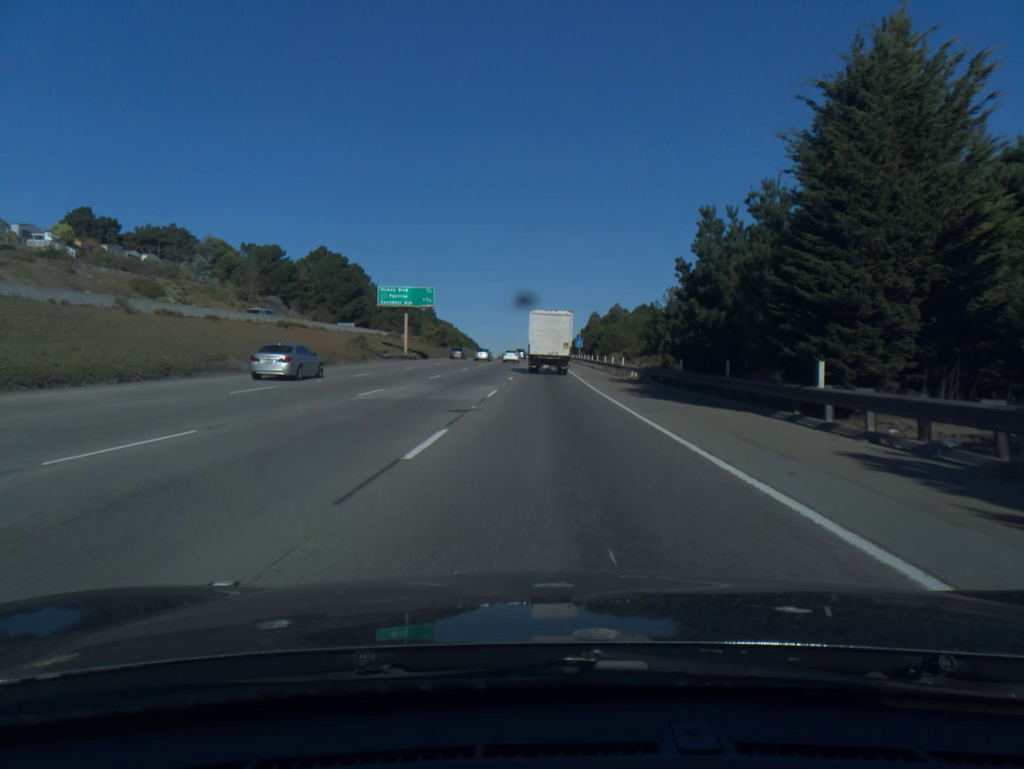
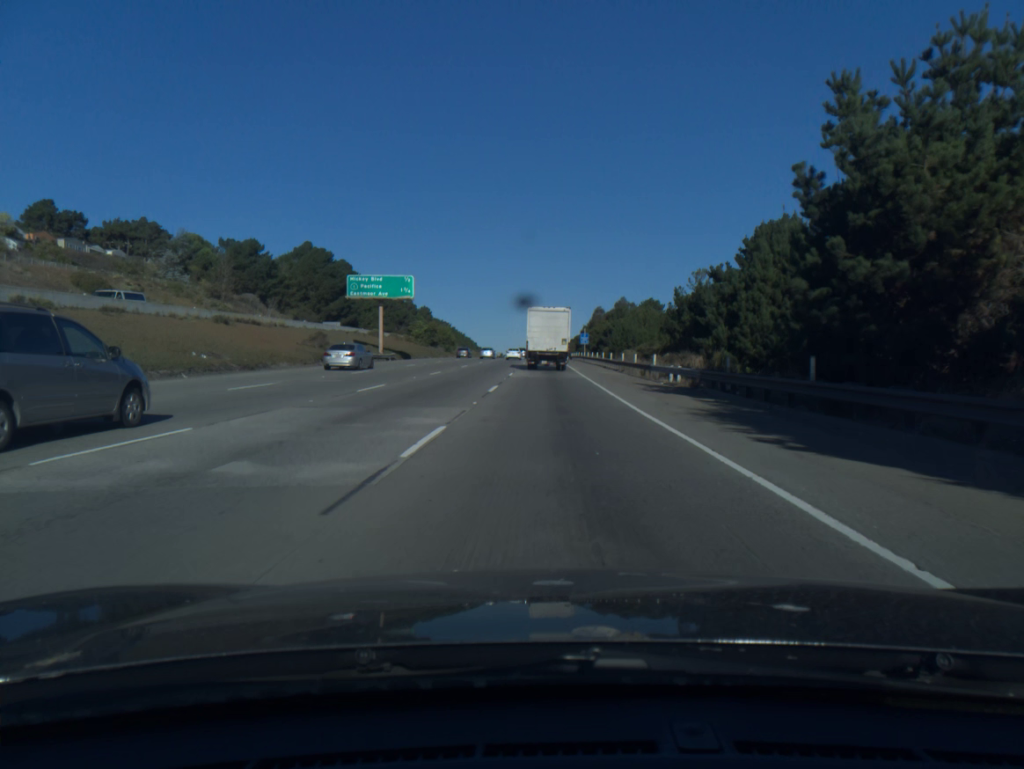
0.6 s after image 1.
(0.0, +14.8) m; 0°
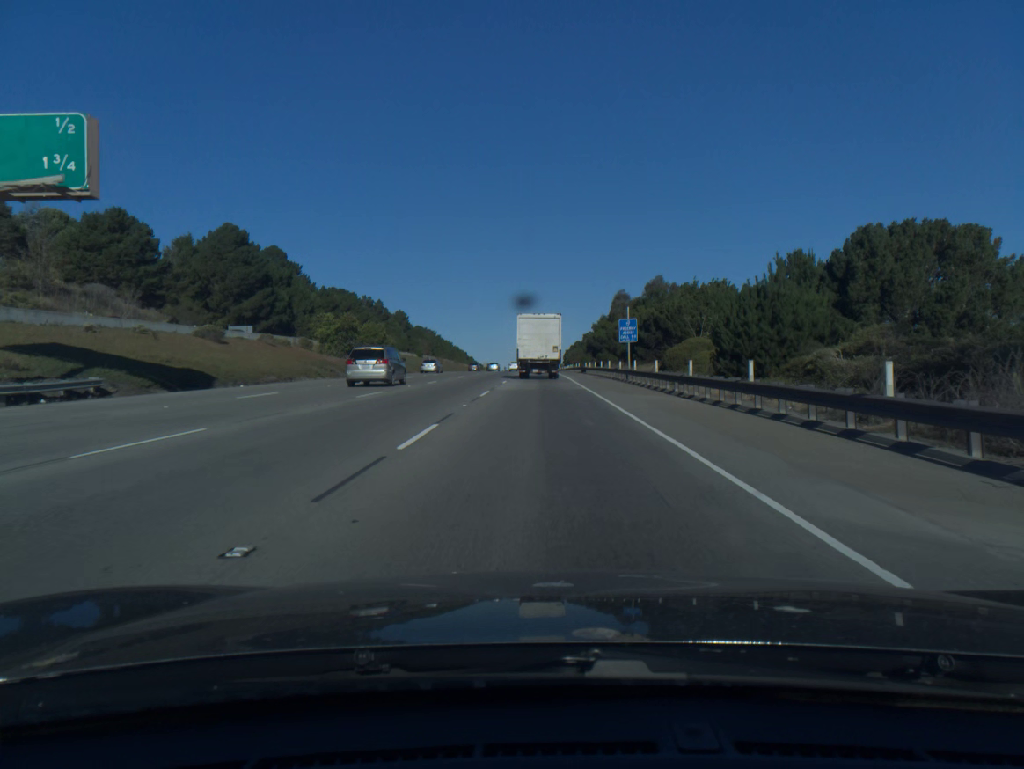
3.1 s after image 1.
(+0.3, +57.1) m; 0°
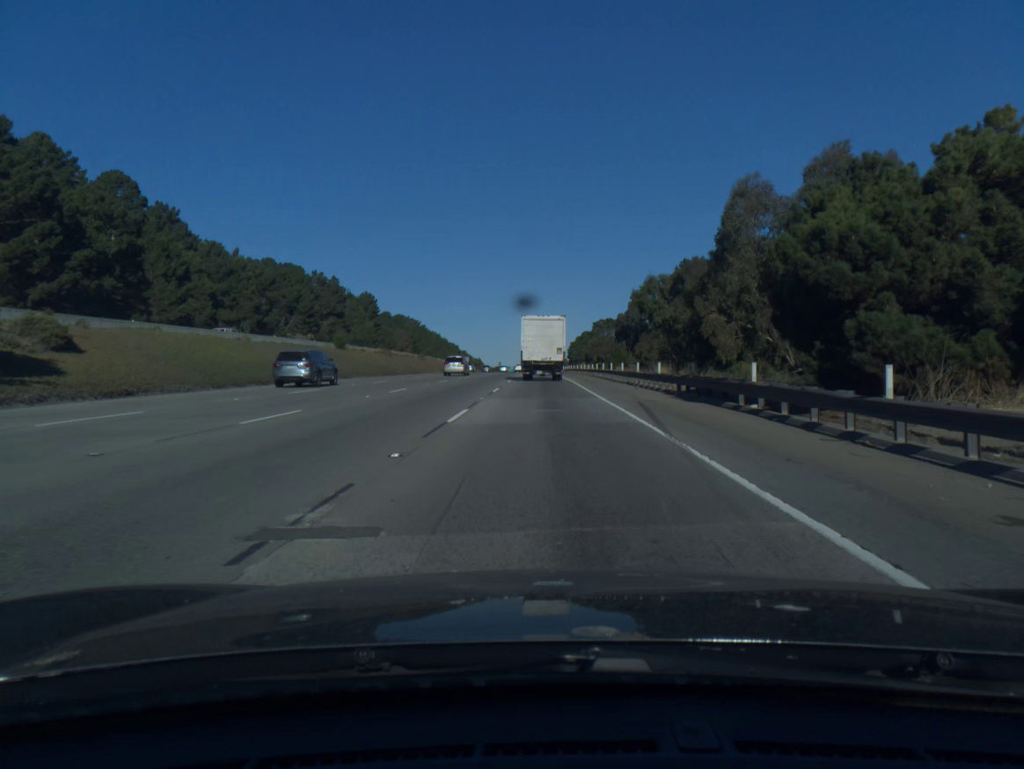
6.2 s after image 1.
(-0.2, +68.2) m; 0°
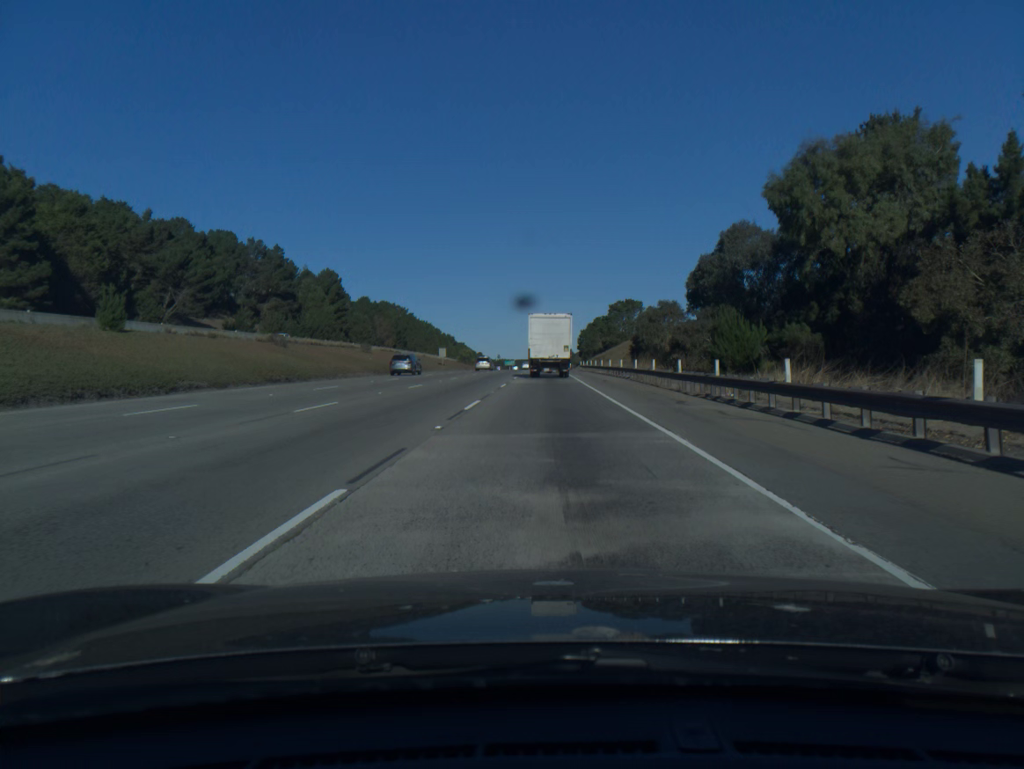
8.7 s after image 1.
(-0.2, +55.5) m; 0°
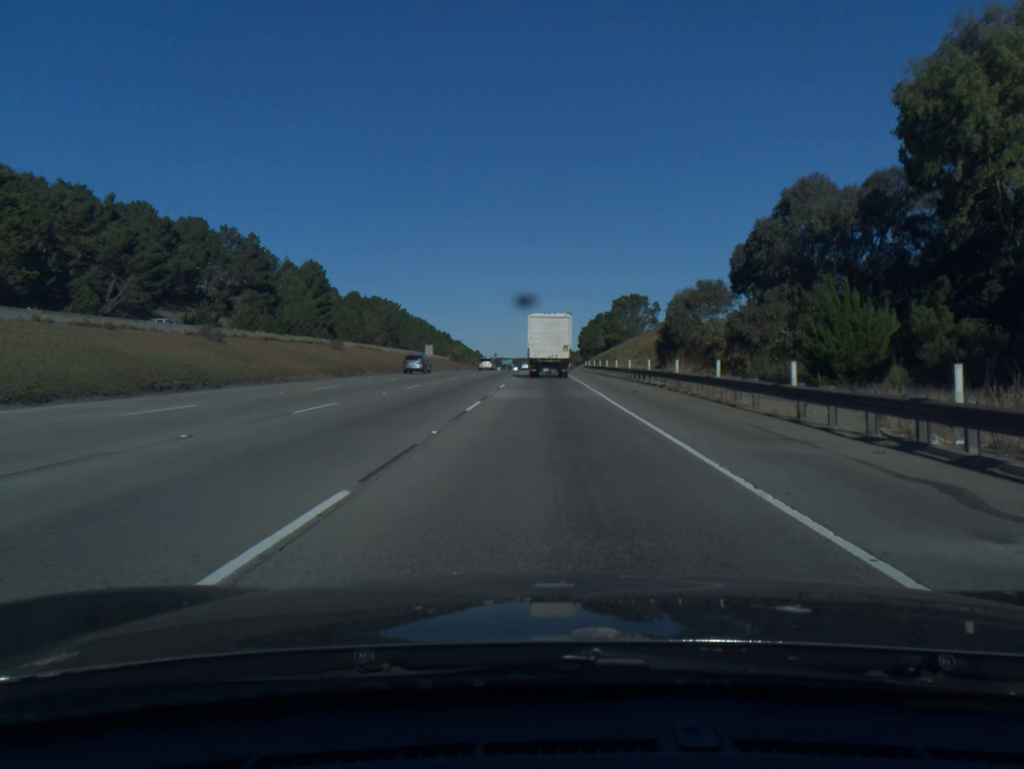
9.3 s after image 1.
(0.0, +14.5) m; 0°
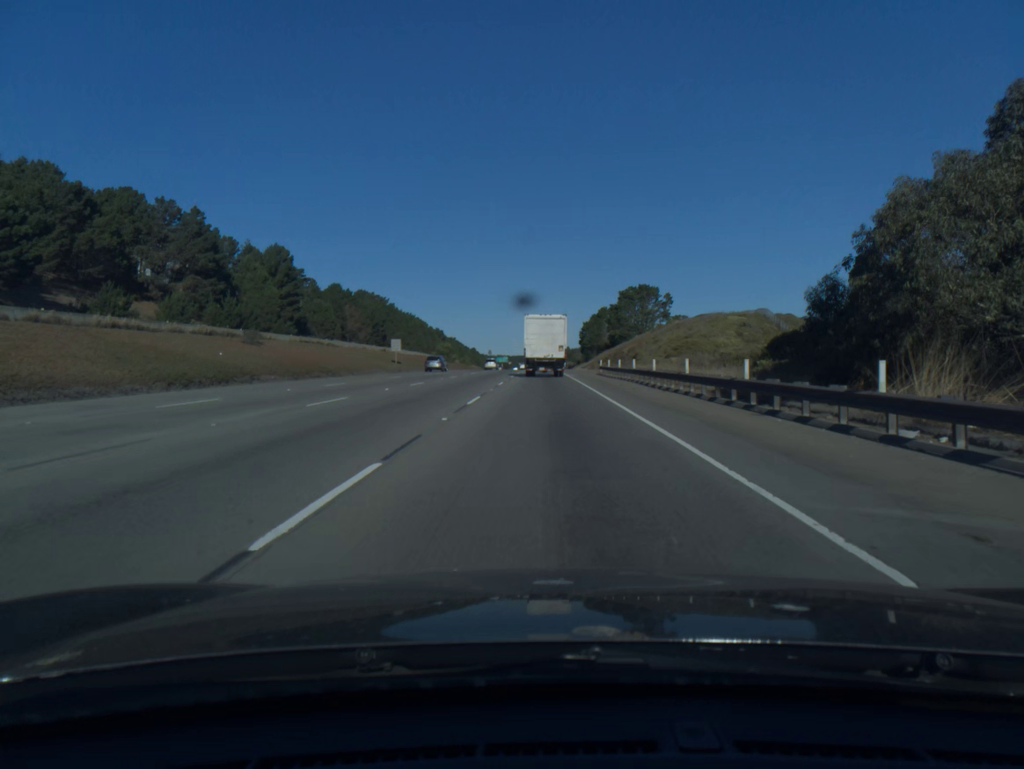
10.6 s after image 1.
(+0.1, +27.9) m; 0°
